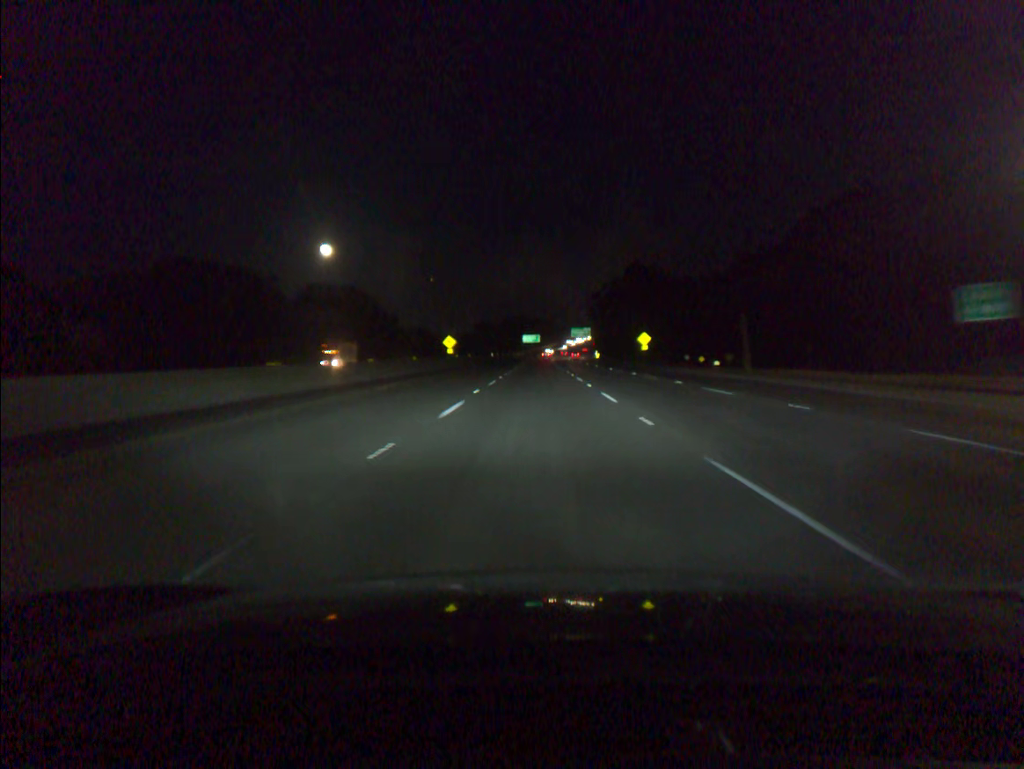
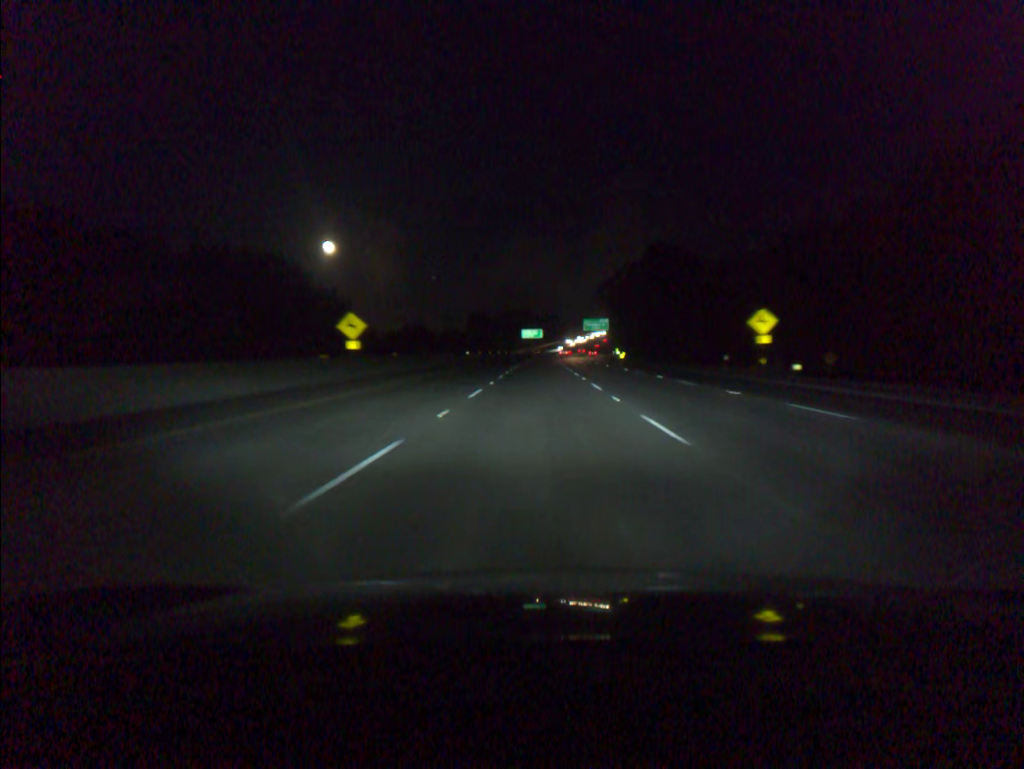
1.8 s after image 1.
(-0.1, +52.4) m; 0°
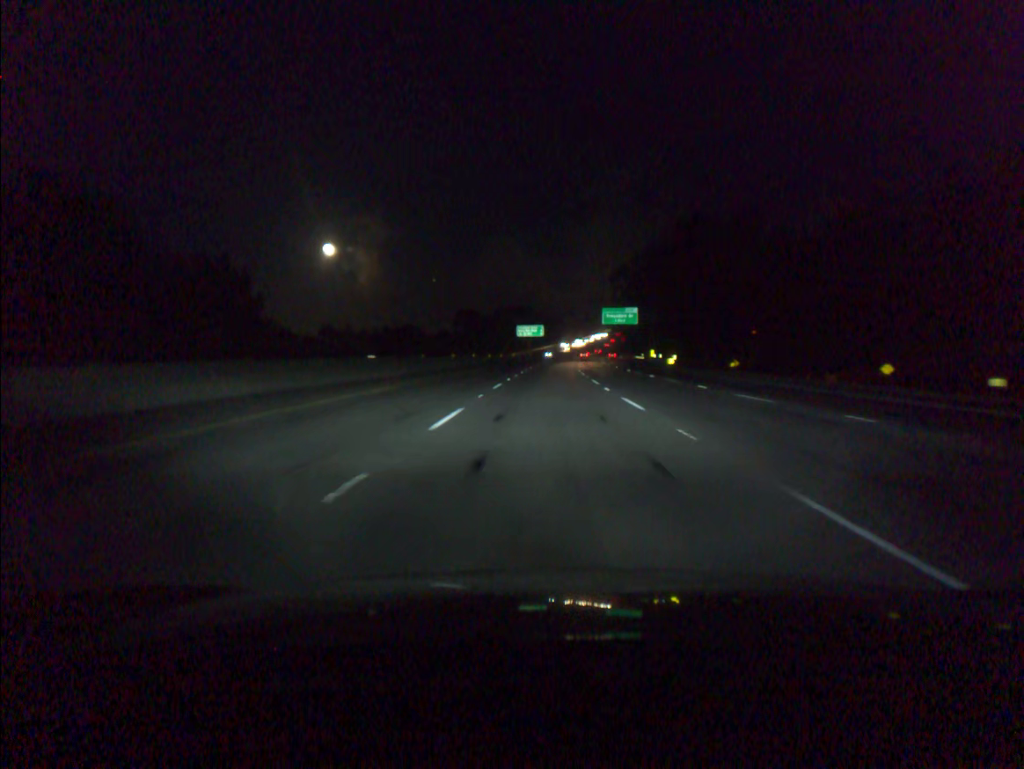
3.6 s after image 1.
(-0.1, +52.2) m; 0°
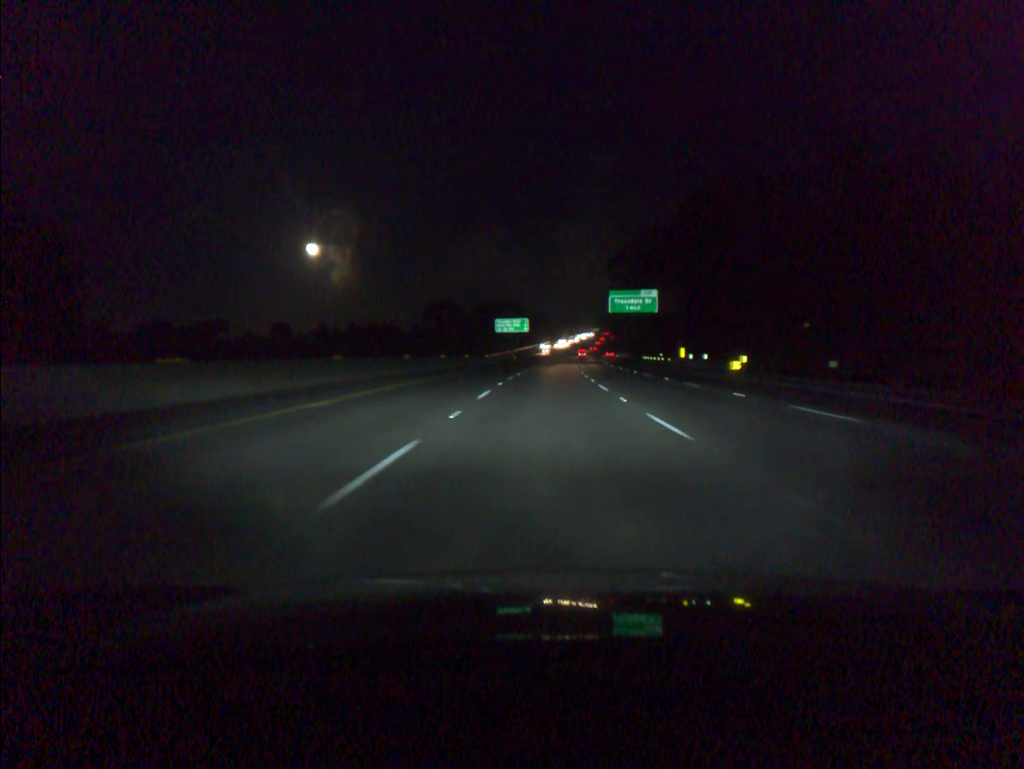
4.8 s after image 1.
(+0.3, +34.6) m; +1°
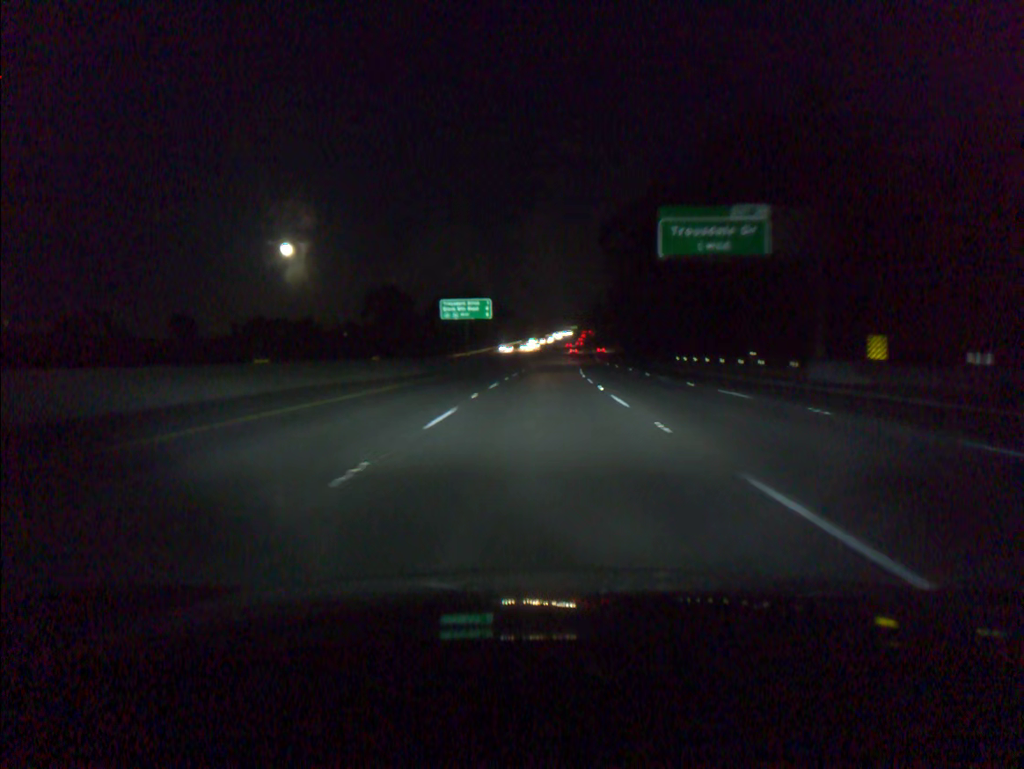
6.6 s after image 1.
(+0.8, +51.9) m; +2°
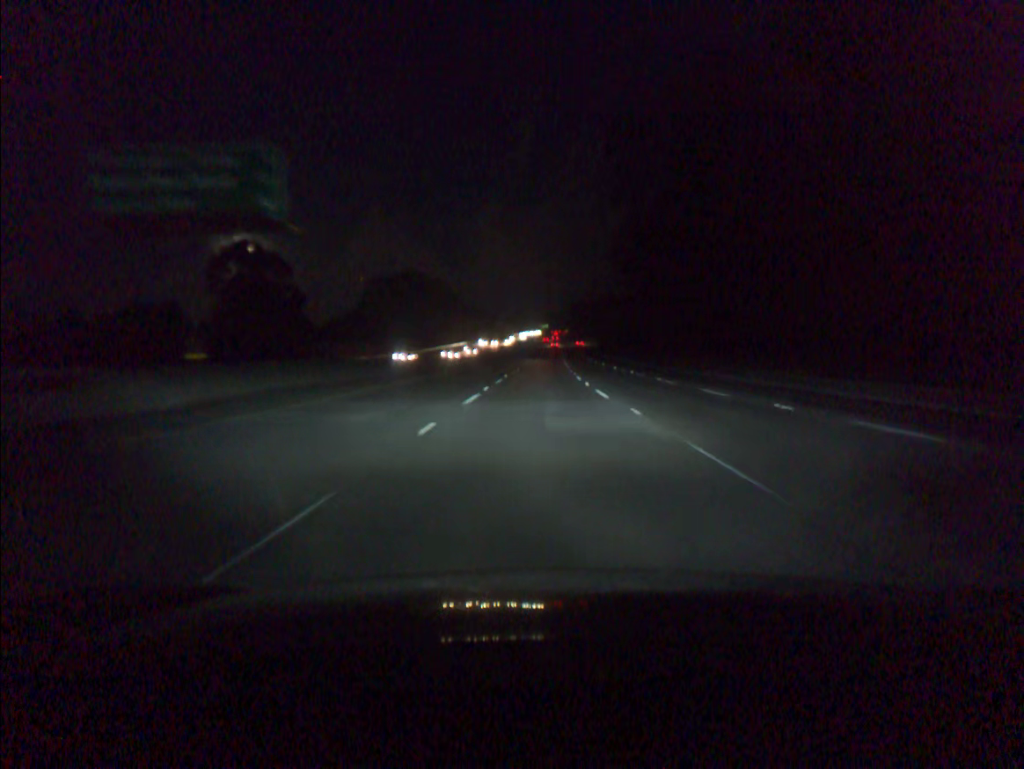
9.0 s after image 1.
(+1.4, +69.3) m; +2°
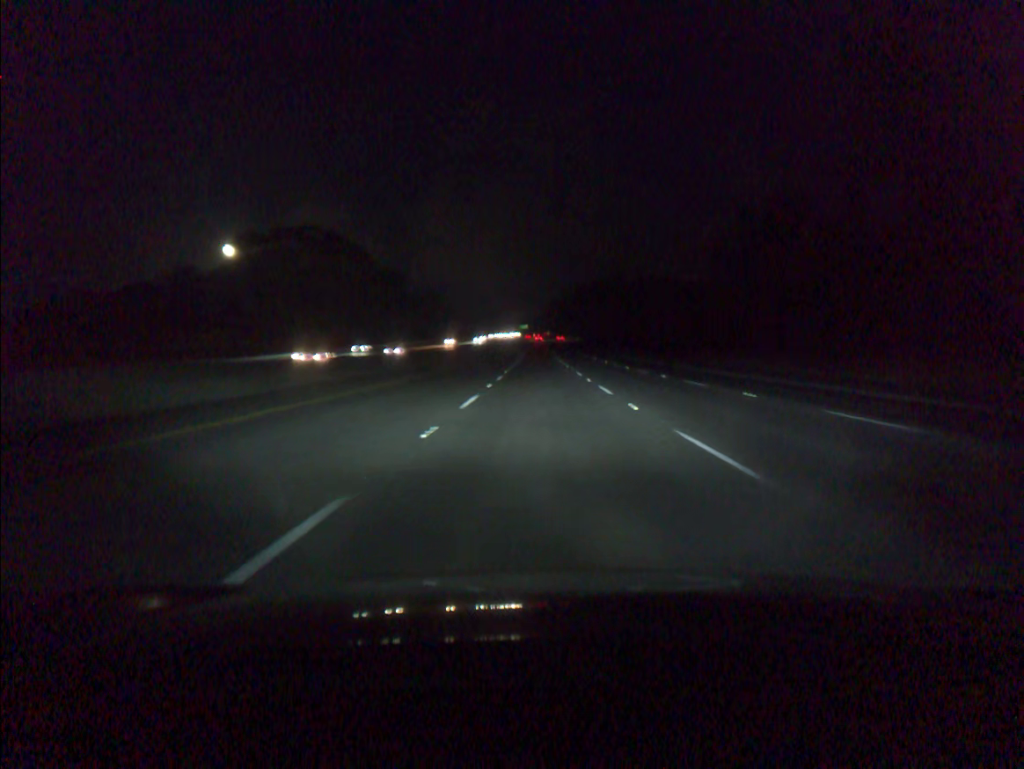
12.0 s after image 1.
(+0.8, +86.8) m; +1°
